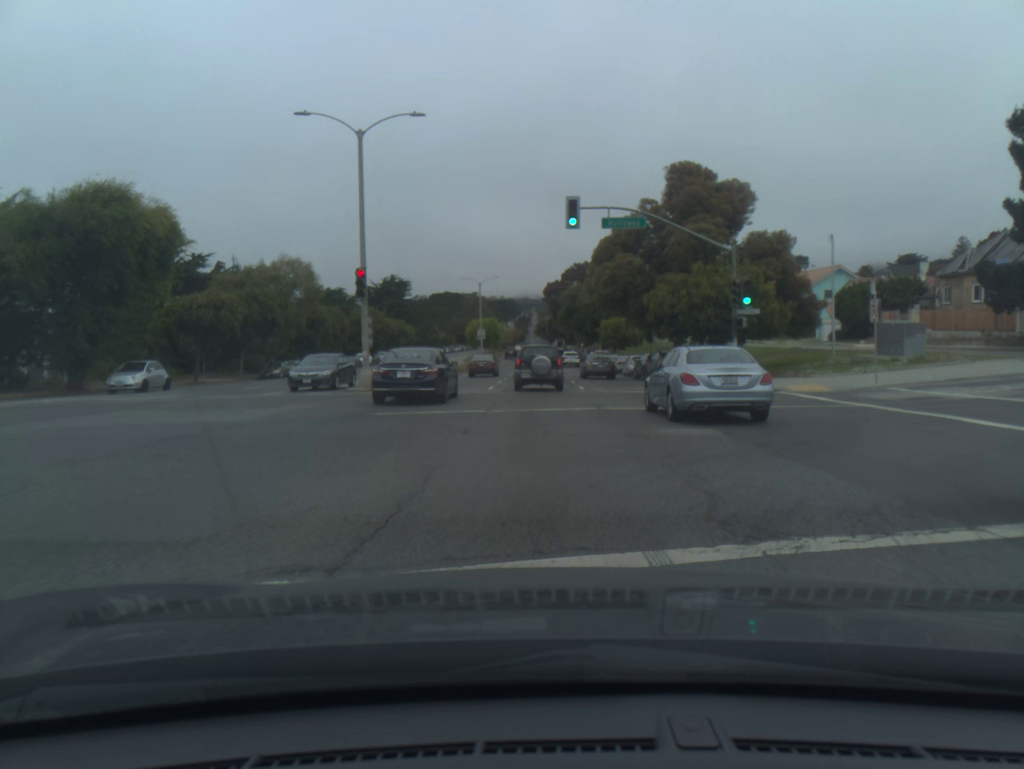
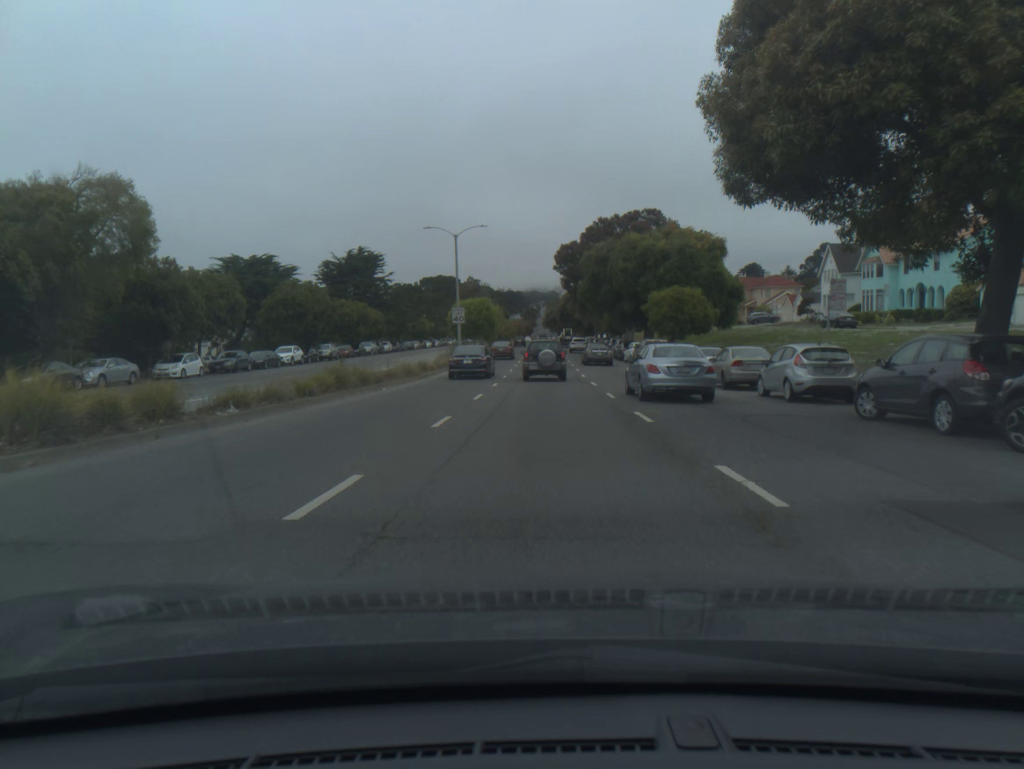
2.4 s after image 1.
(-0.2, +32.0) m; -1°
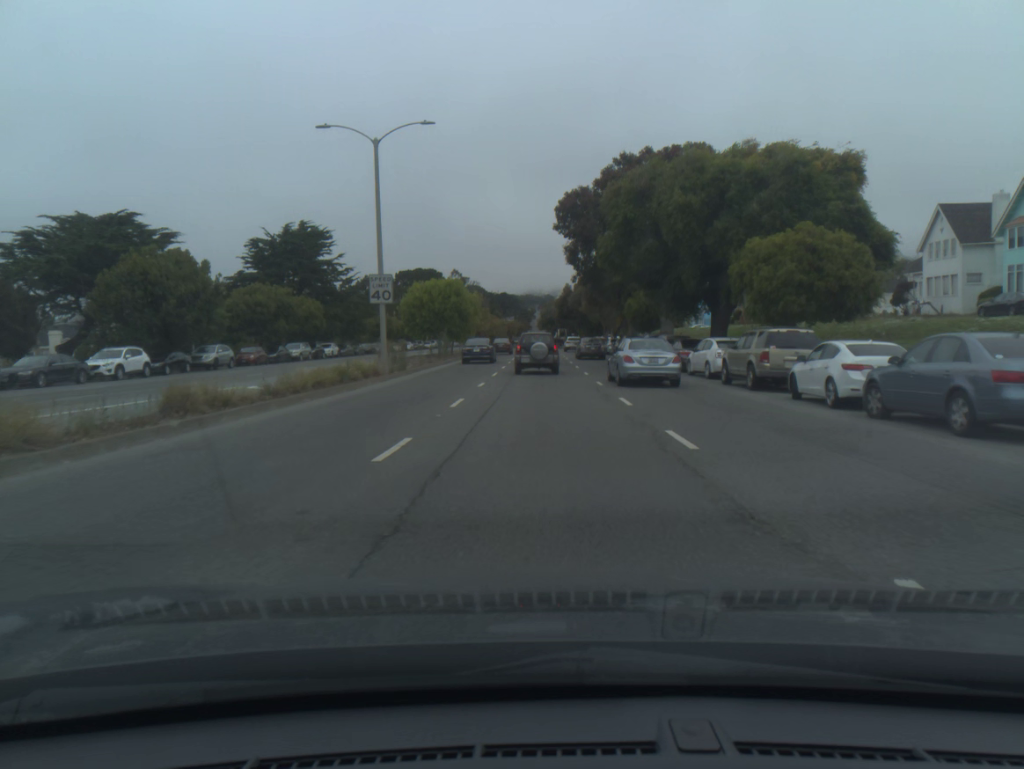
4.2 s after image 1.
(+0.1, +26.2) m; 0°
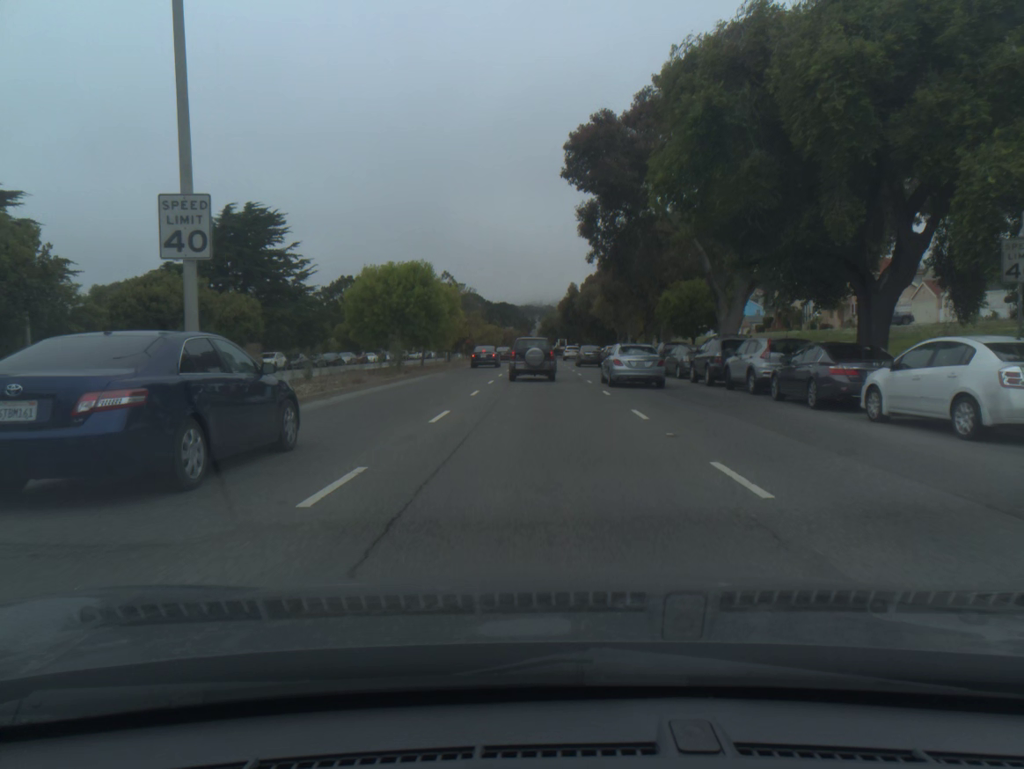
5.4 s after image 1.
(0.0, +17.3) m; 0°
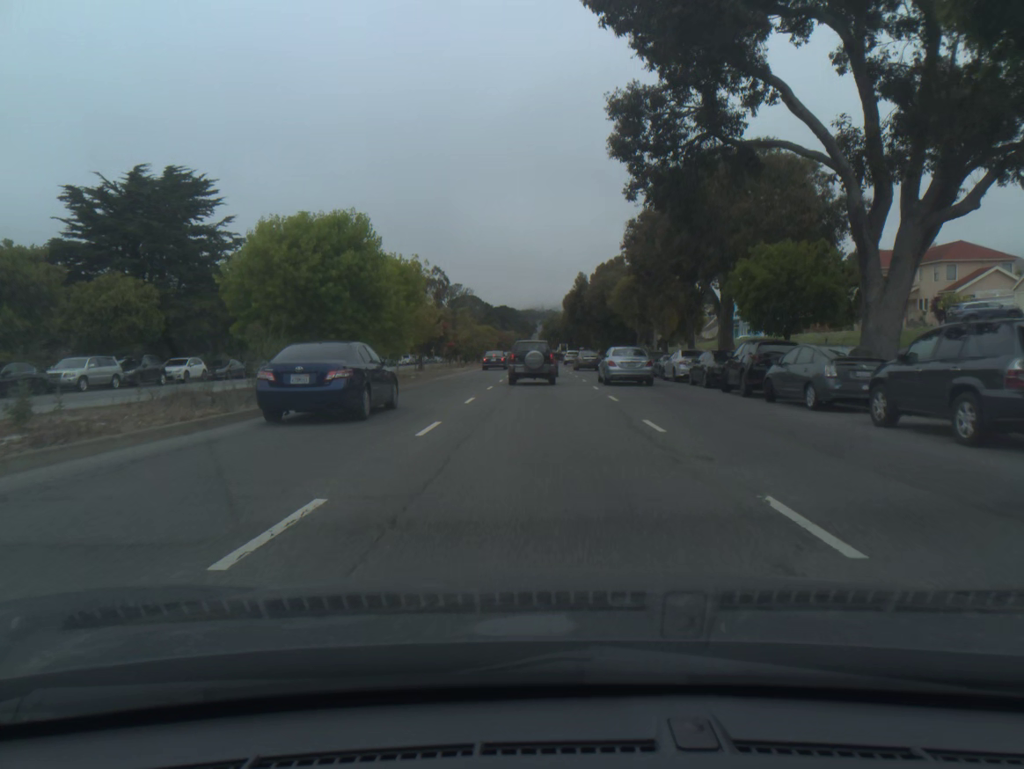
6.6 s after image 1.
(0.0, +16.5) m; 0°
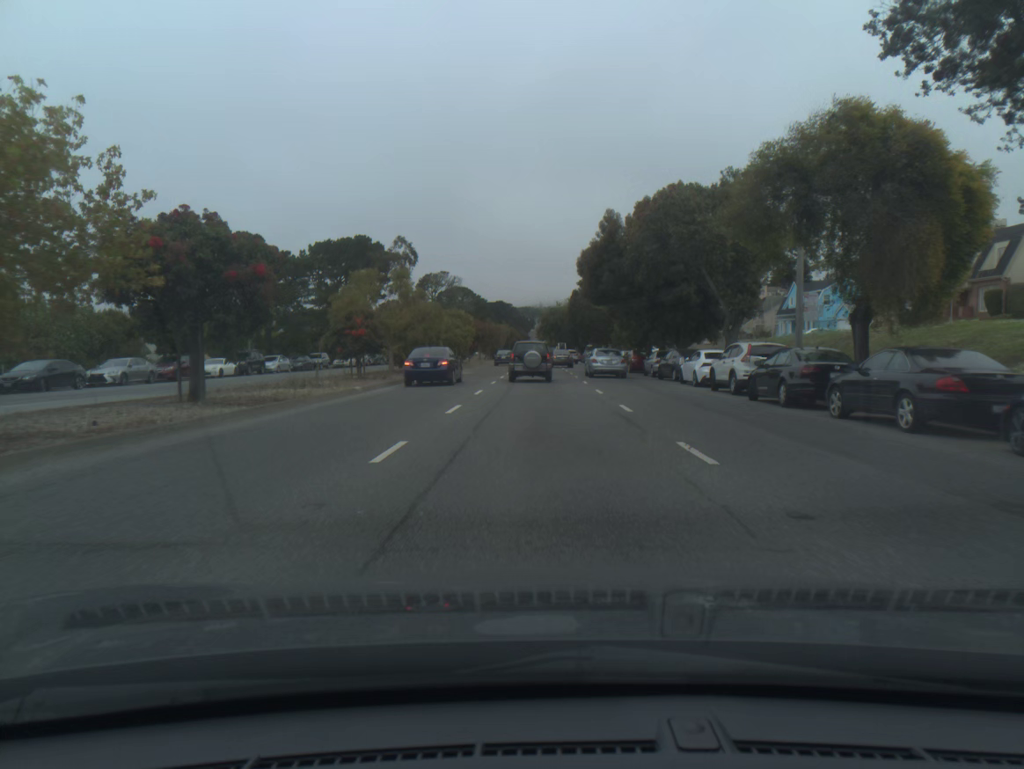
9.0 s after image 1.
(0.0, +32.2) m; 0°
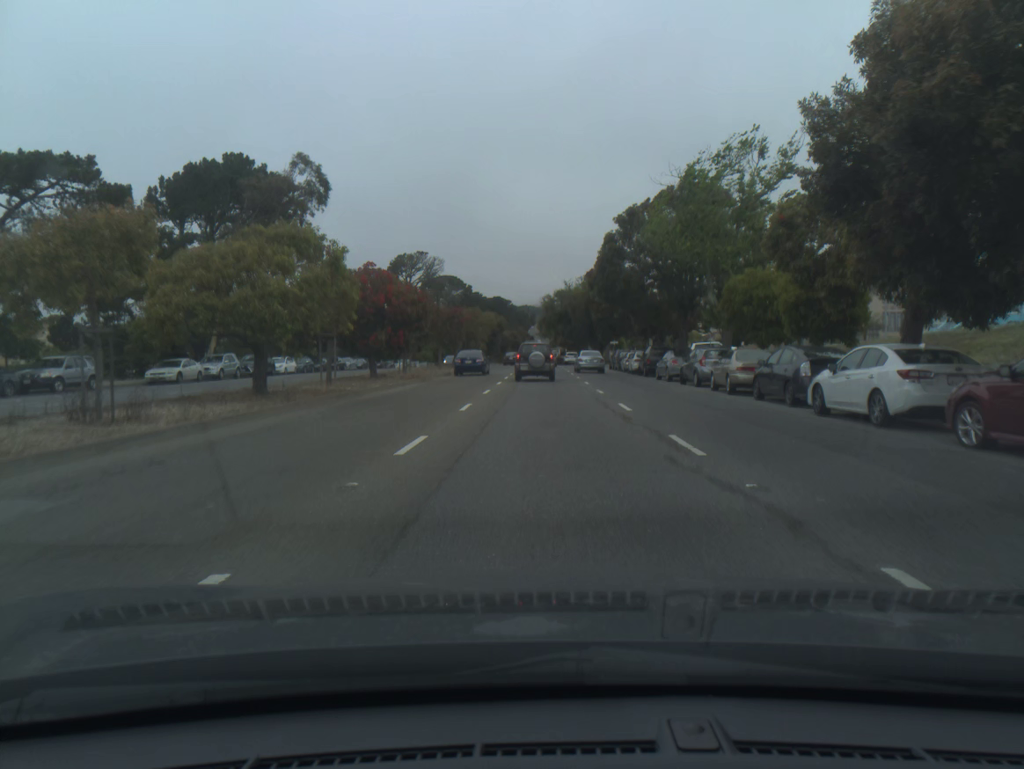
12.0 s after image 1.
(-0.2, +42.3) m; 0°
